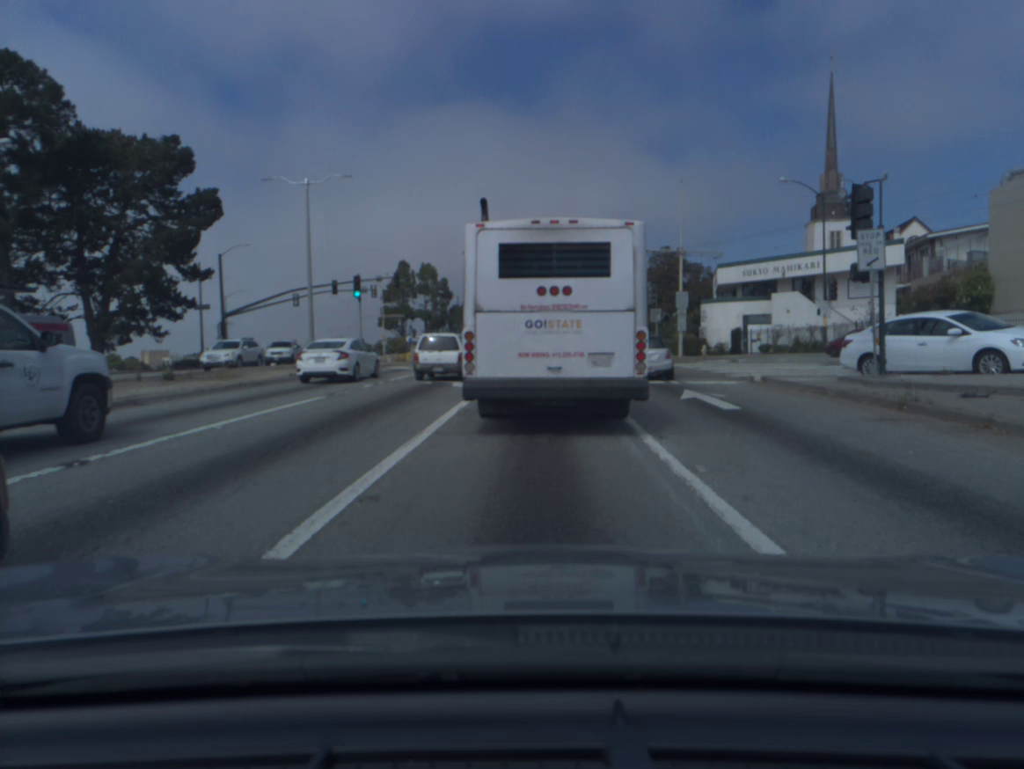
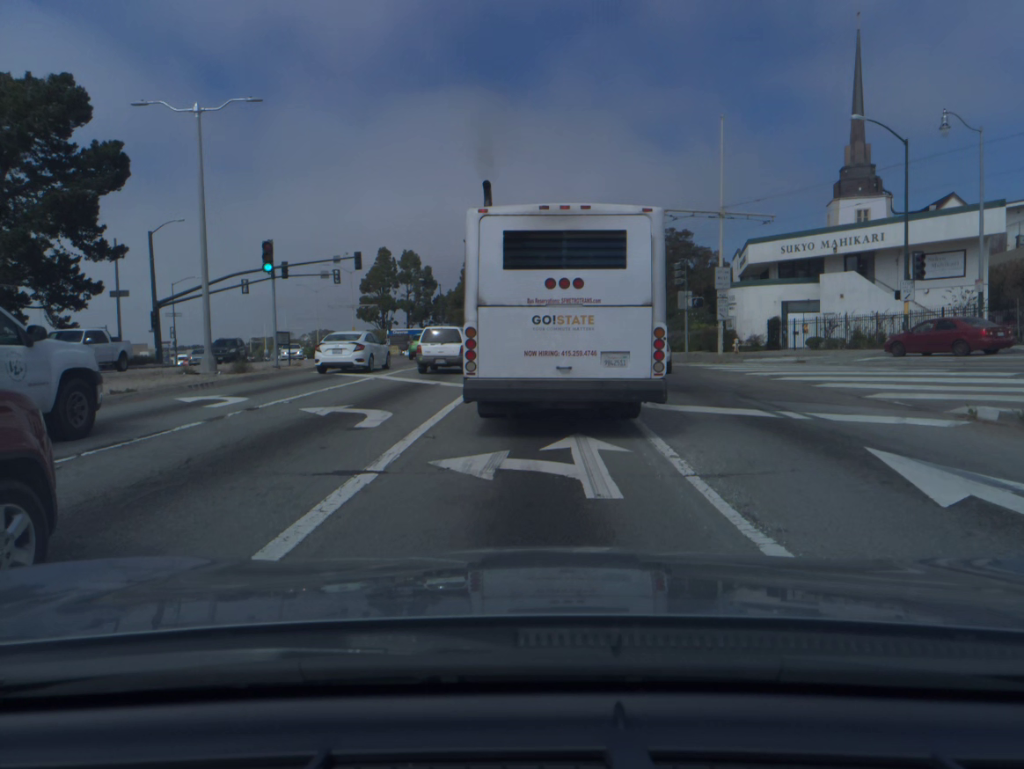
(0.0, +11.1) m; 0°
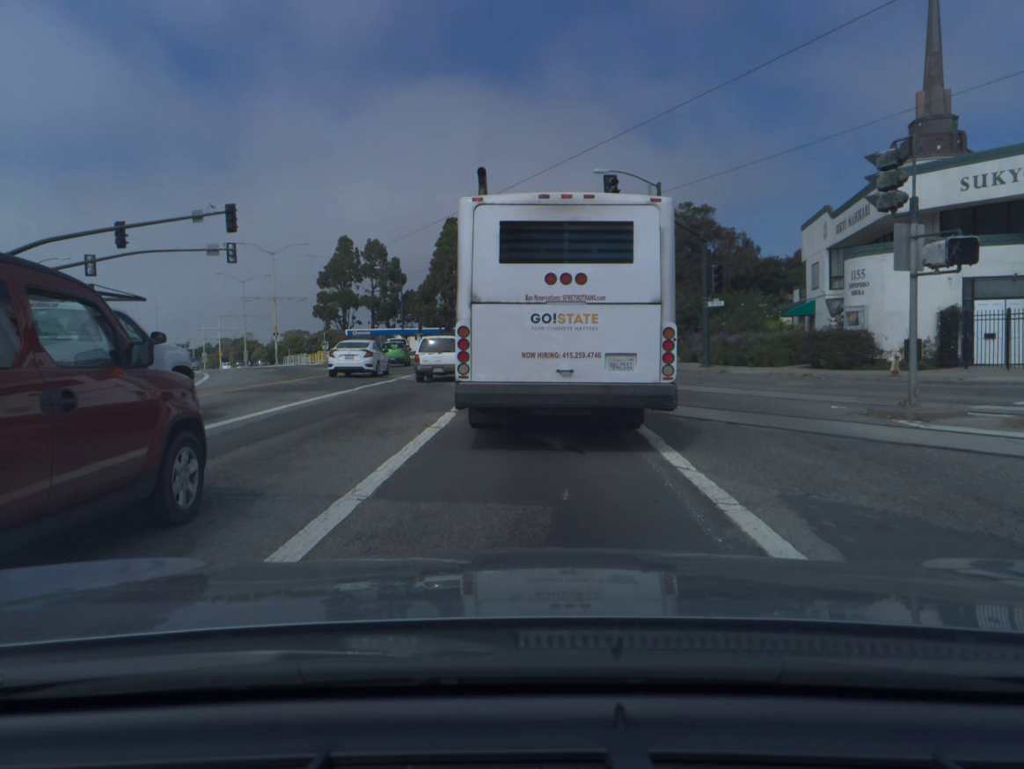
(+0.3, +22.0) m; +1°
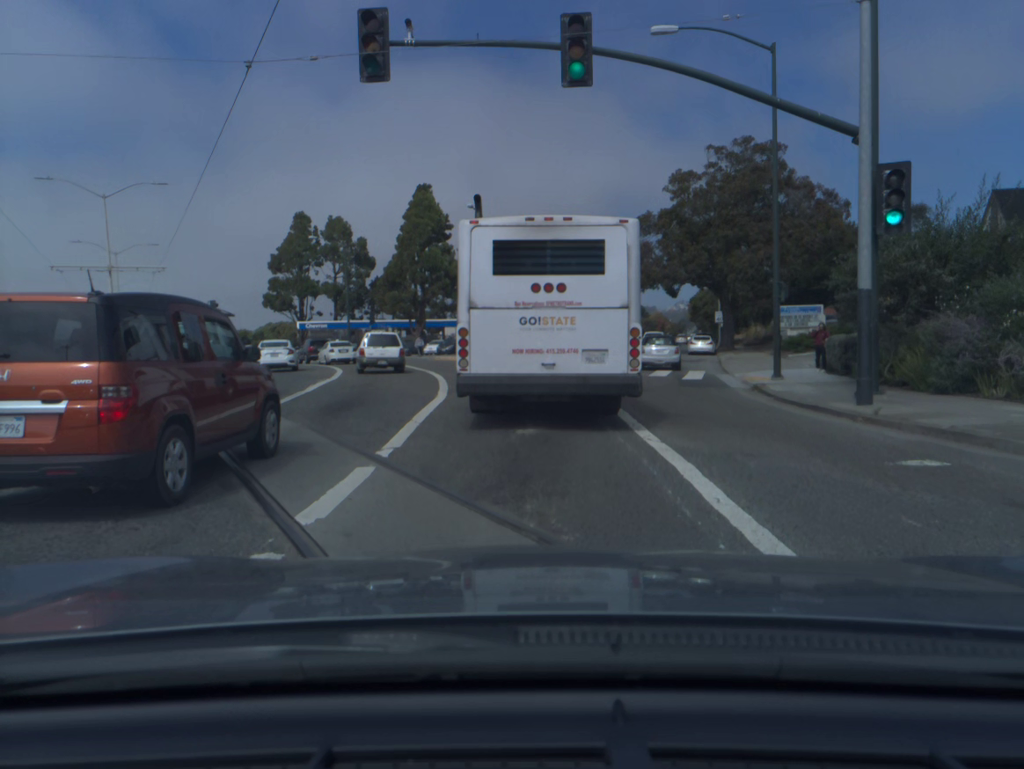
(+0.2, +26.5) m; +1°
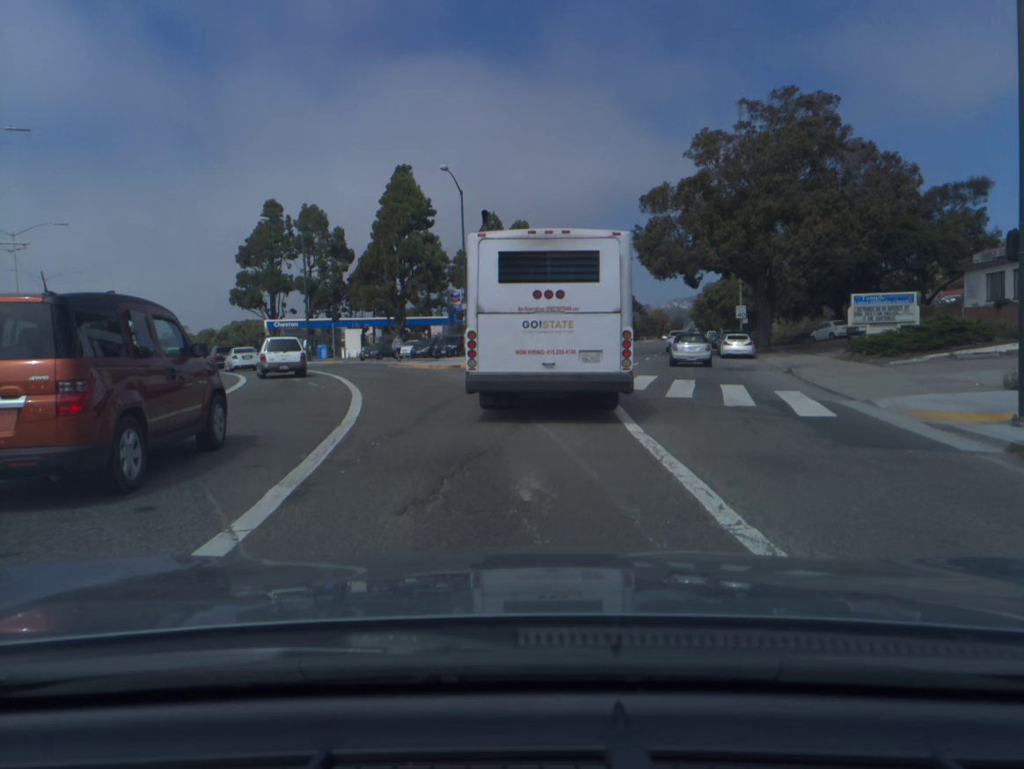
(0.0, +11.3) m; +1°
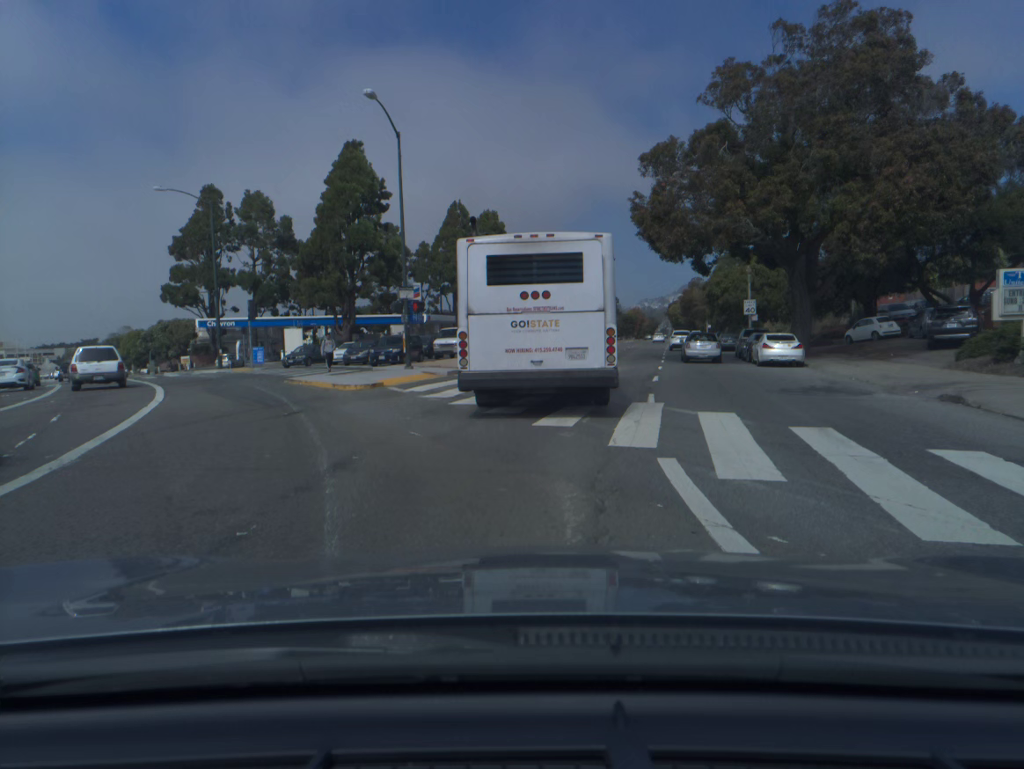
(0.0, +12.5) m; +1°
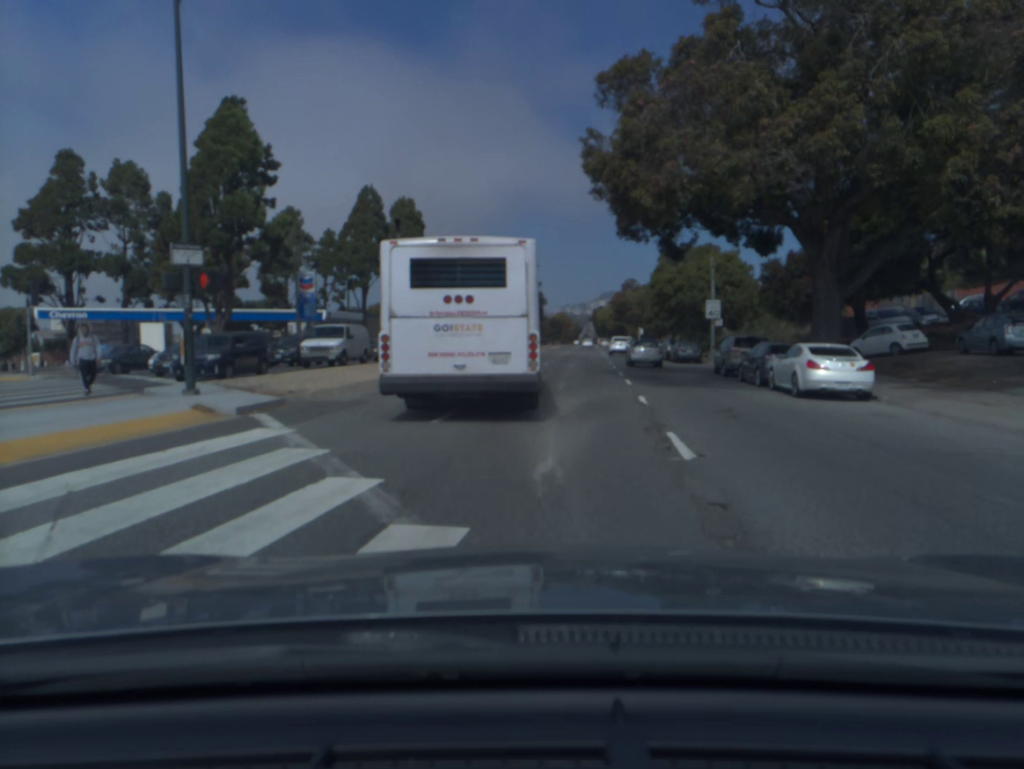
(+0.7, +13.8) m; +5°
